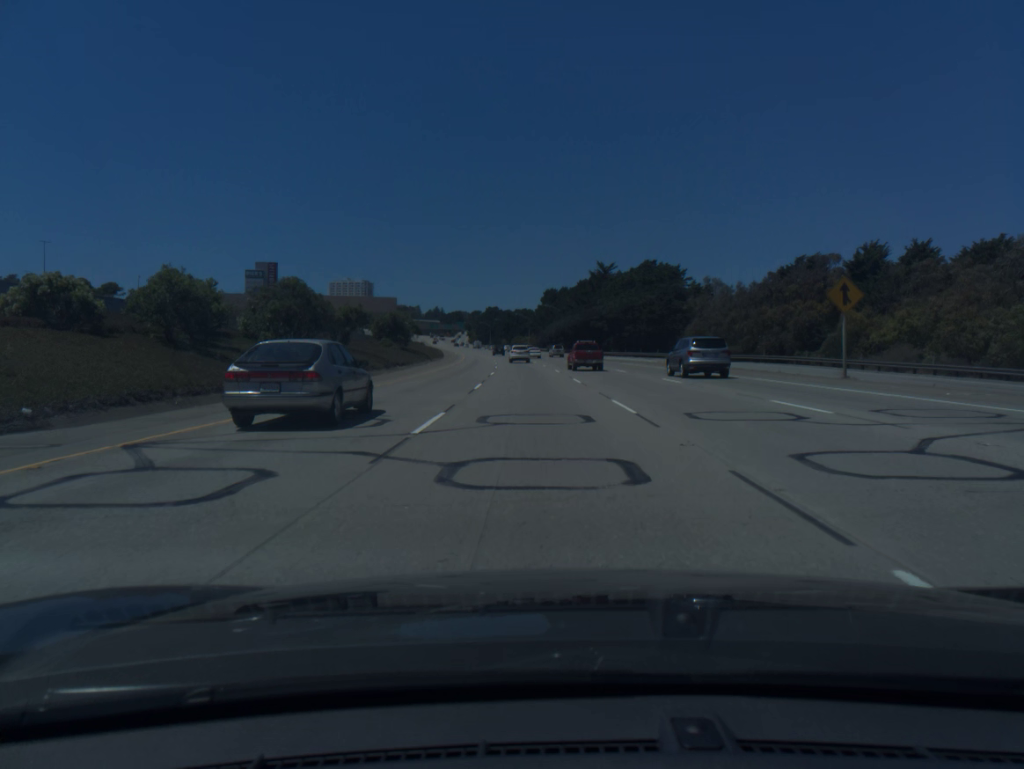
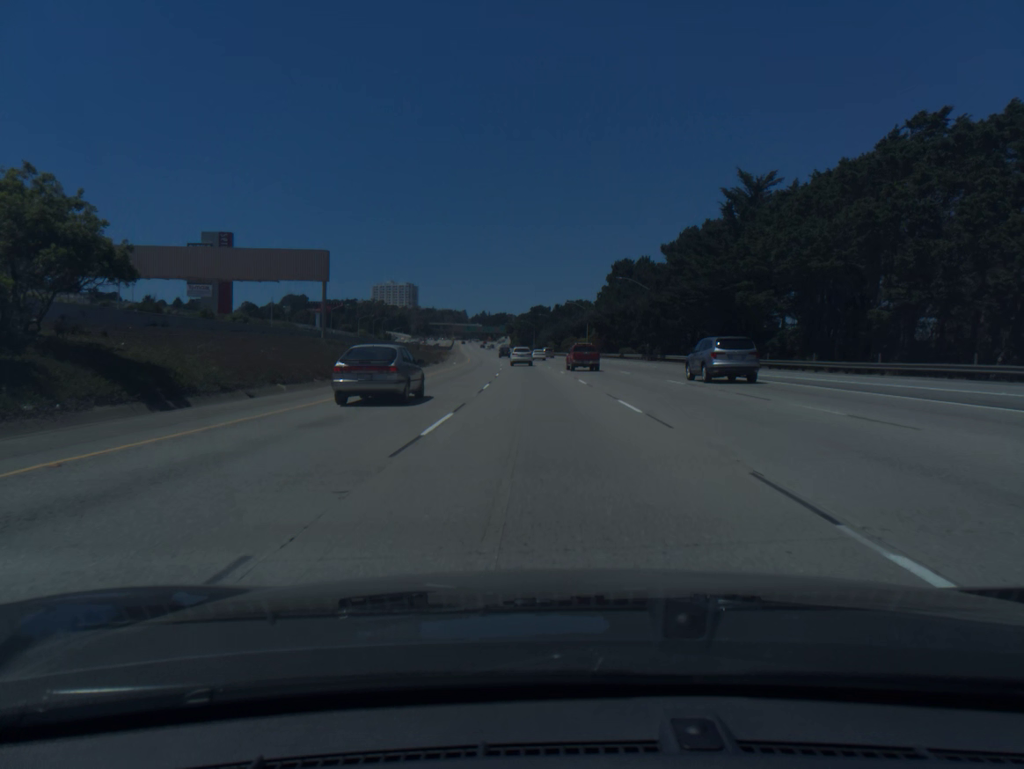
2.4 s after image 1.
(-2.3, +73.0) m; -4°
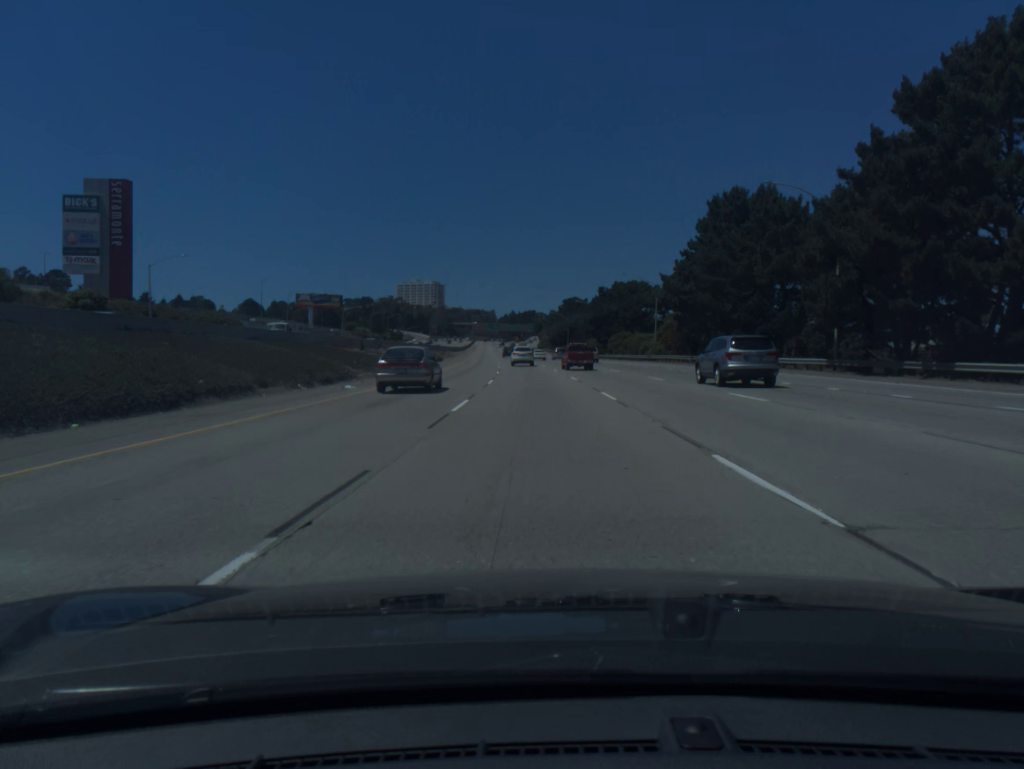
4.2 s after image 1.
(-1.1, +53.7) m; -2°
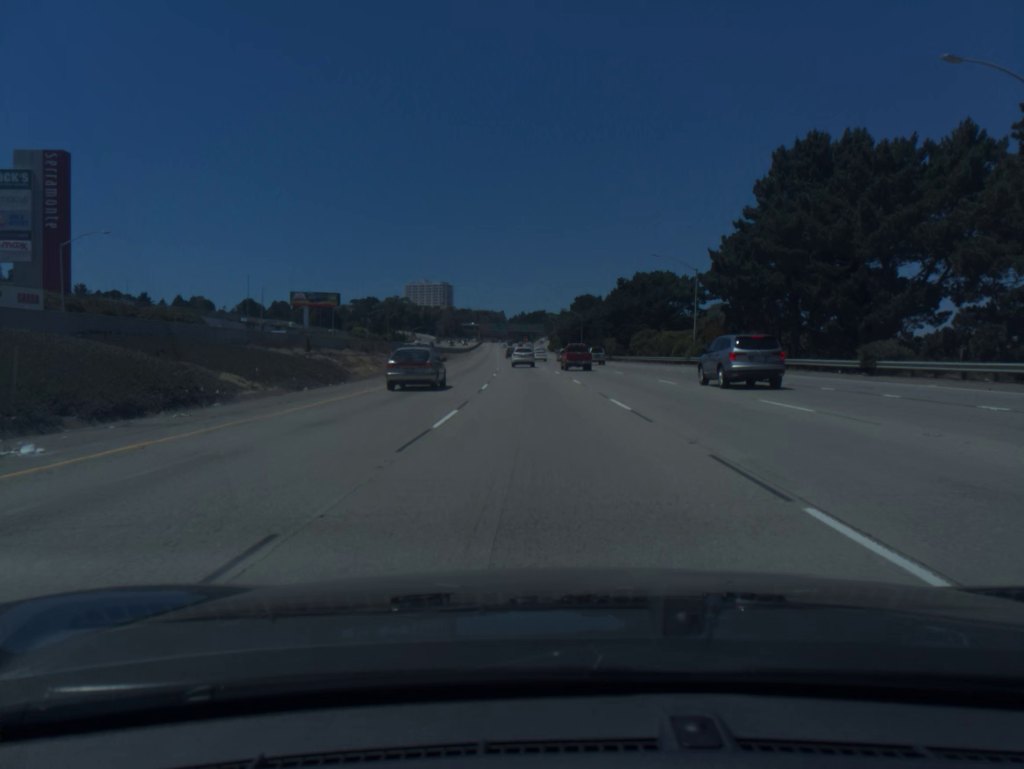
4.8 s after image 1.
(-0.1, +17.7) m; -1°
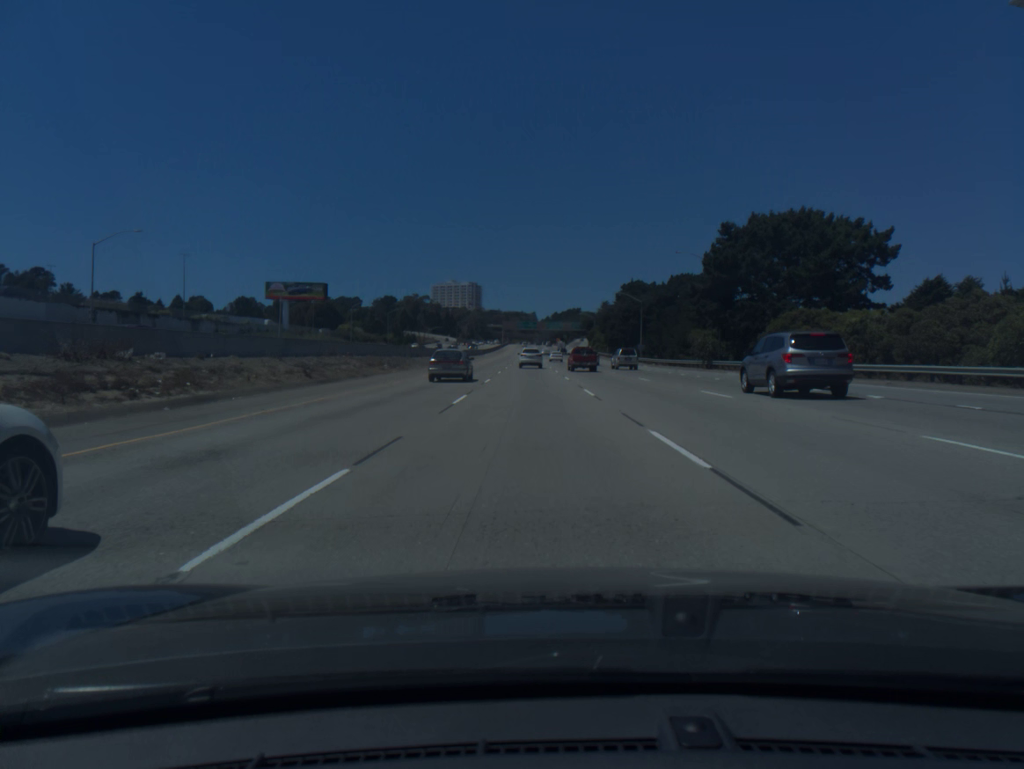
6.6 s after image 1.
(-1.0, +52.6) m; -2°
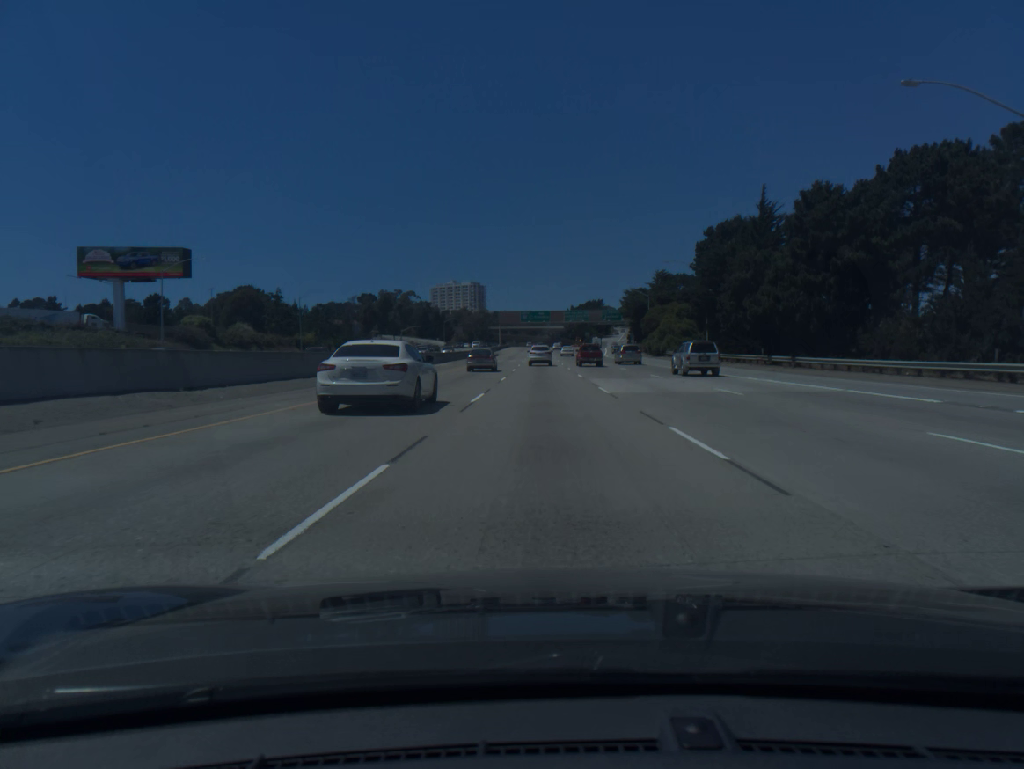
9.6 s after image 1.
(-1.7, +86.9) m; -1°
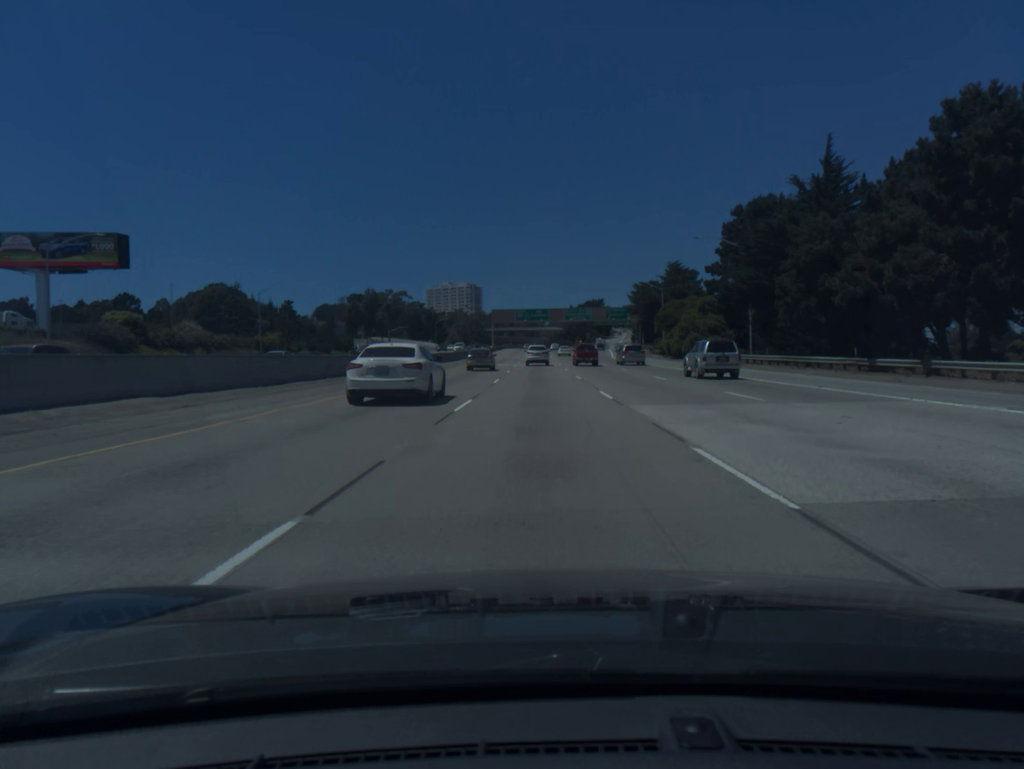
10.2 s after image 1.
(0.0, +17.3) m; 0°
